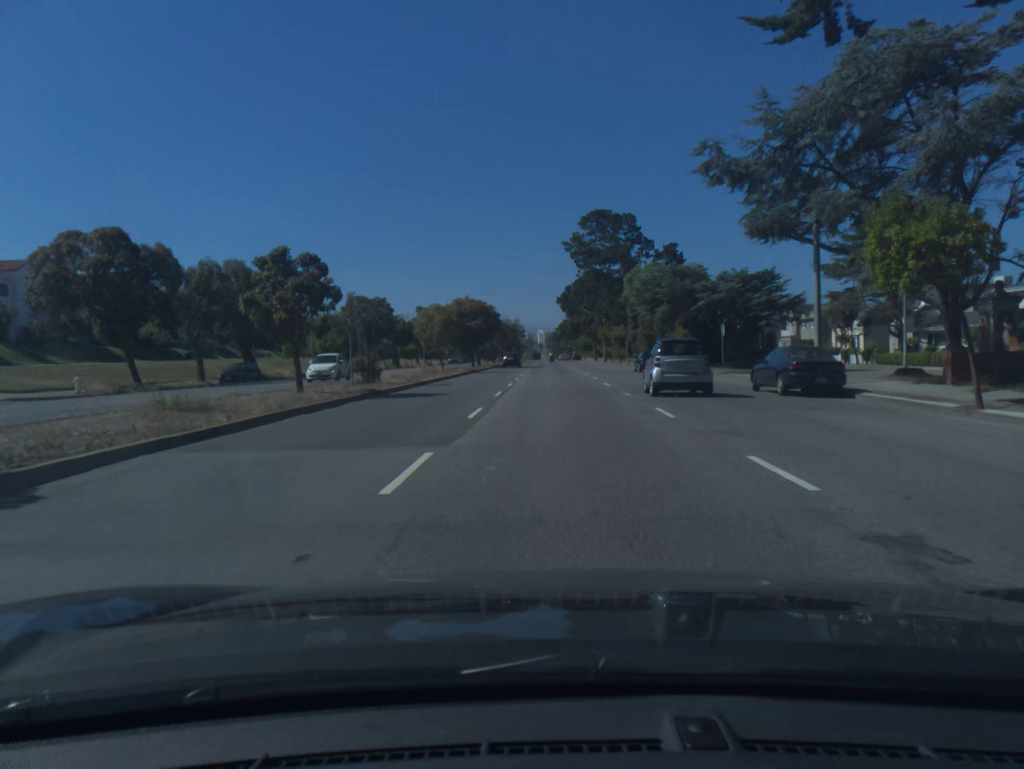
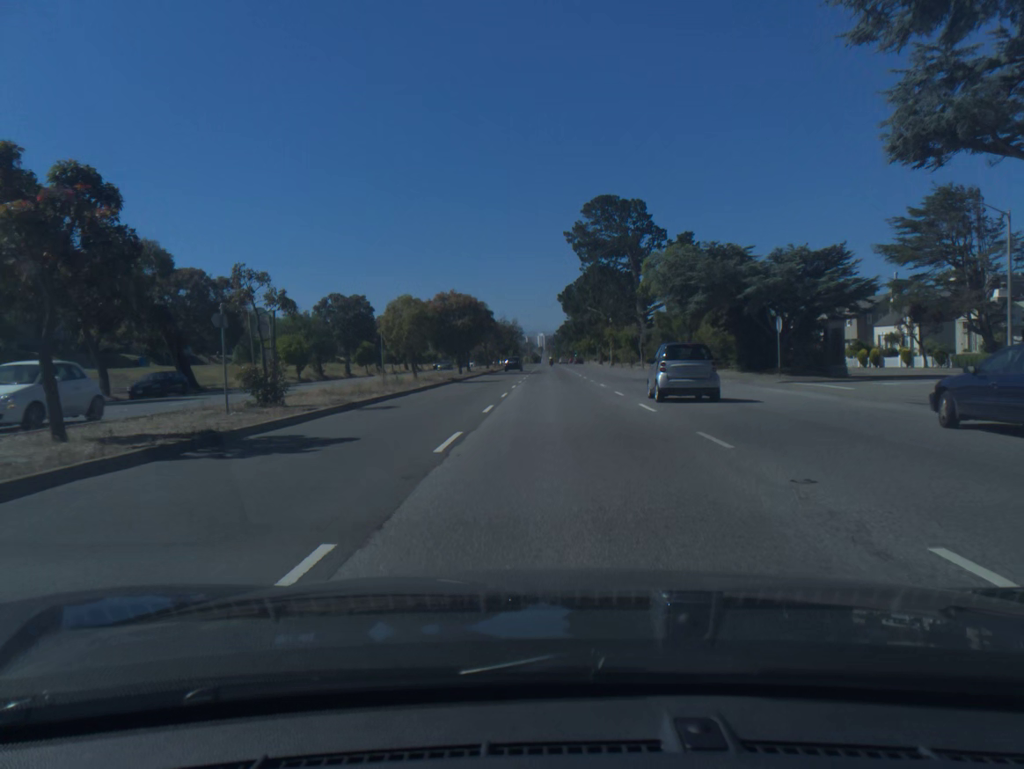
(0.0, +11.7) m; 0°
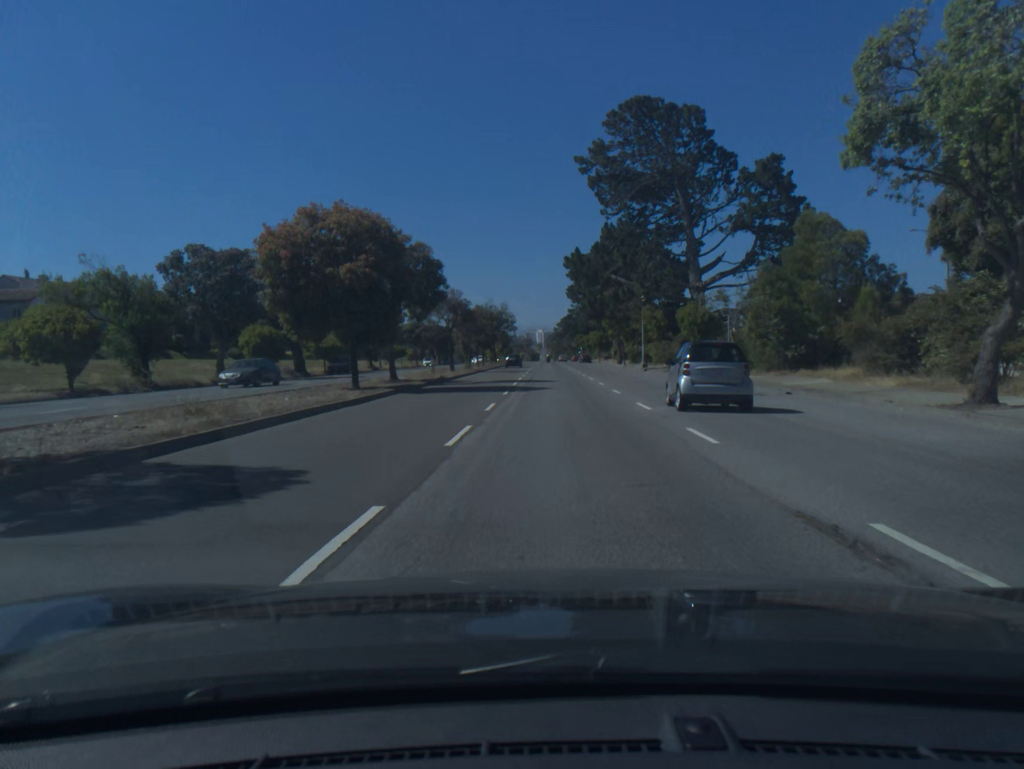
(0.0, +35.6) m; 0°
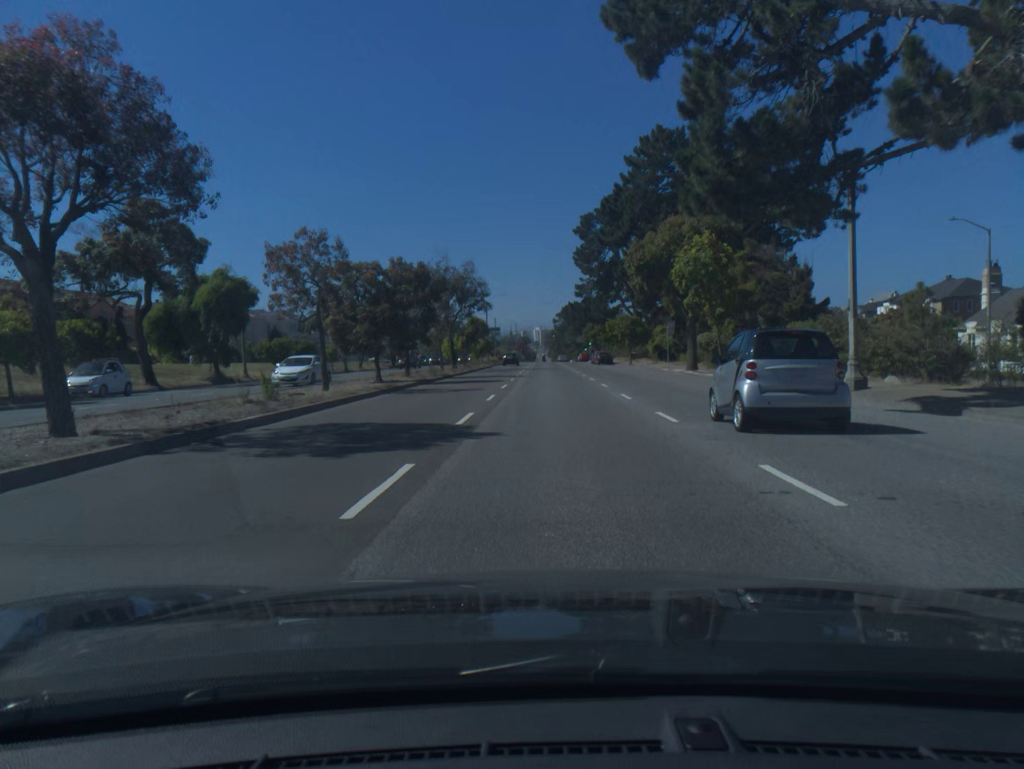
(+0.1, +48.3) m; 0°
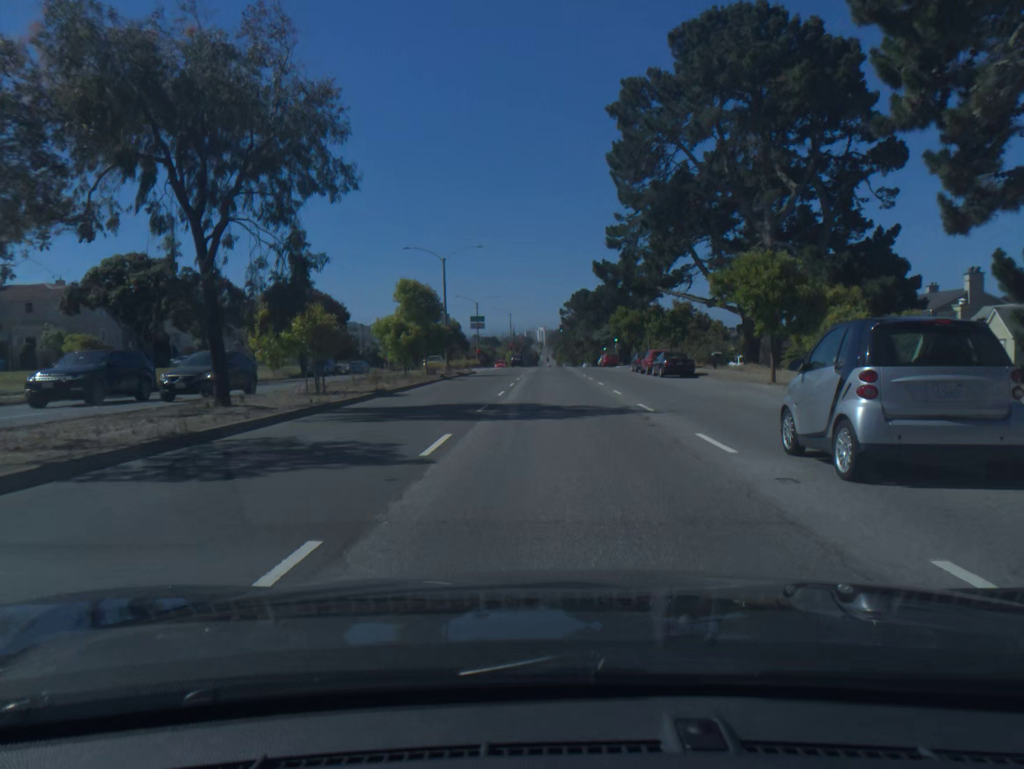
(-0.1, +47.5) m; 0°
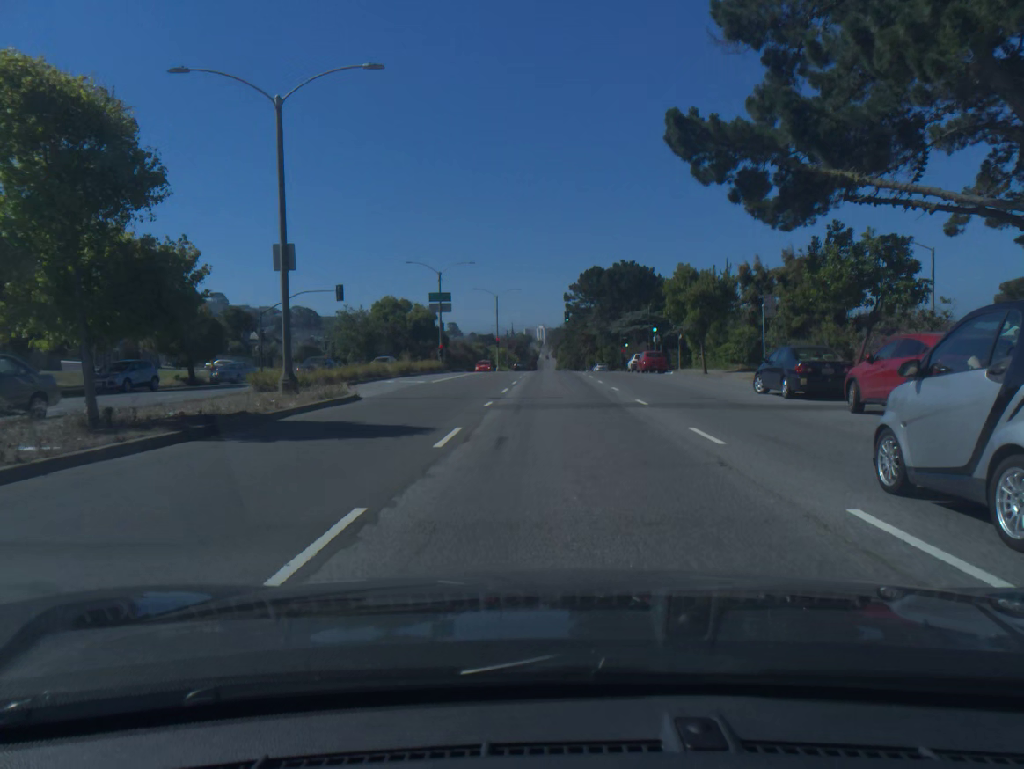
(-0.1, +35.4) m; 0°
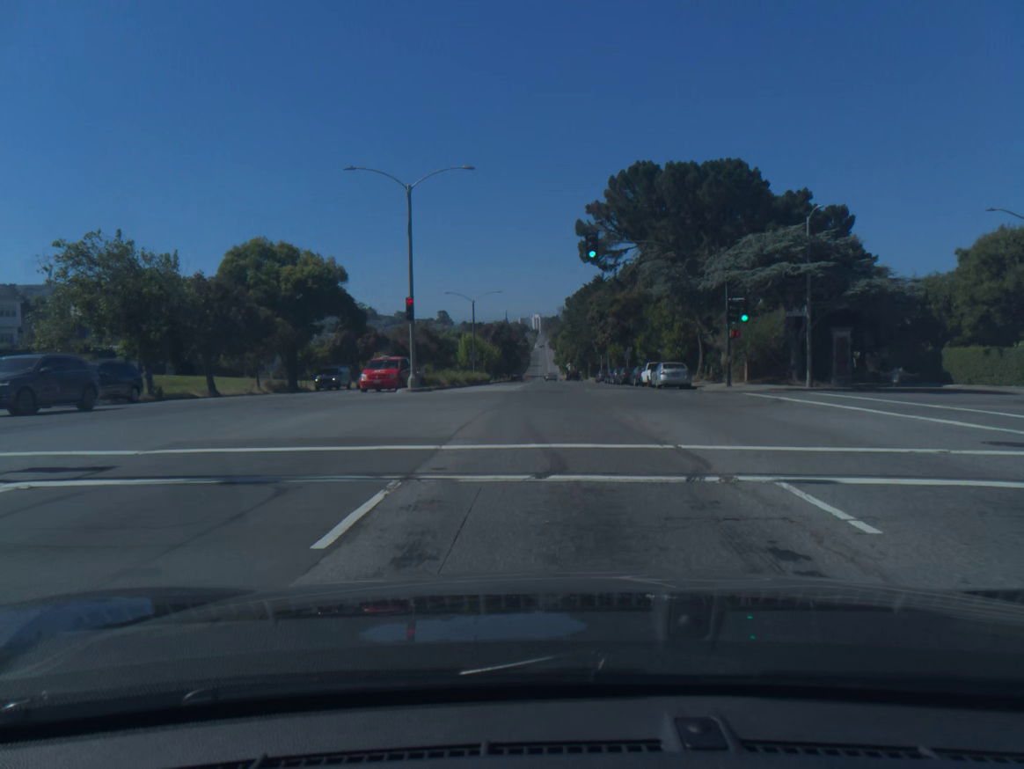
(+0.2, +57.7) m; 0°
